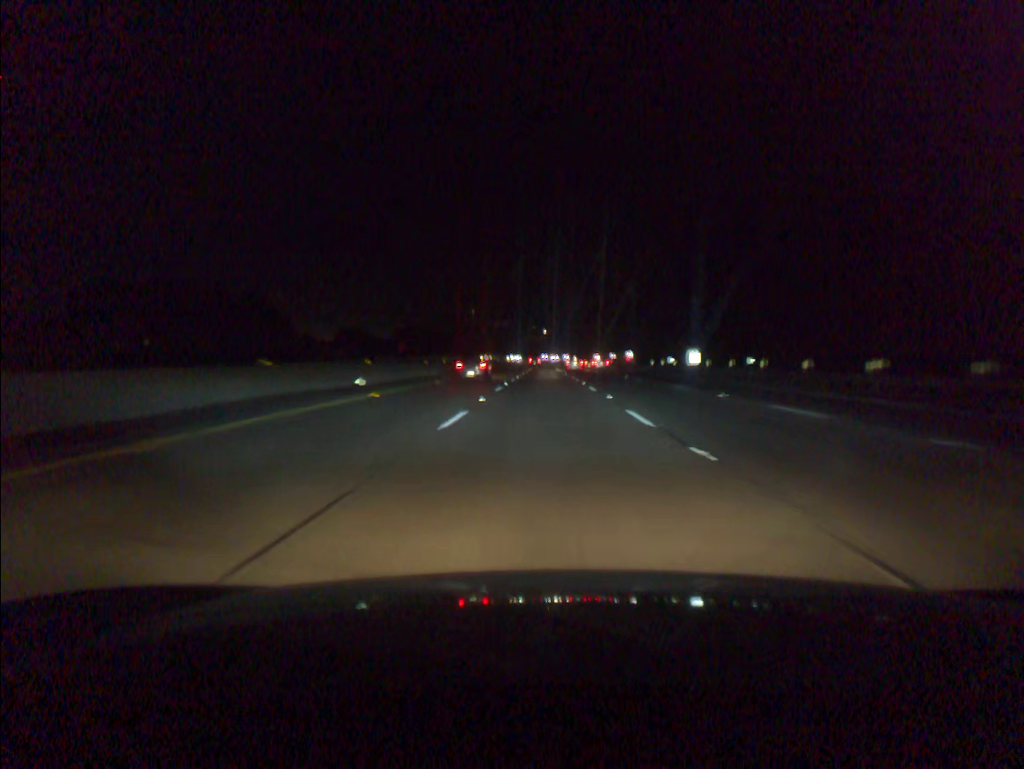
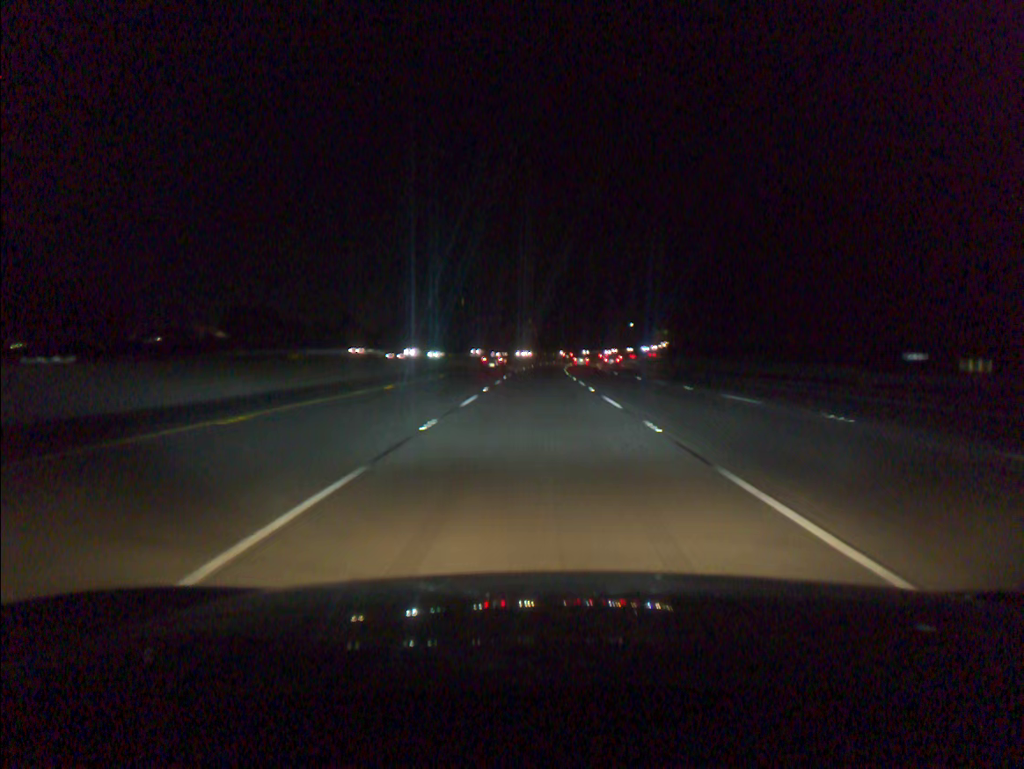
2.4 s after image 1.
(+0.4, +68.6) m; 0°
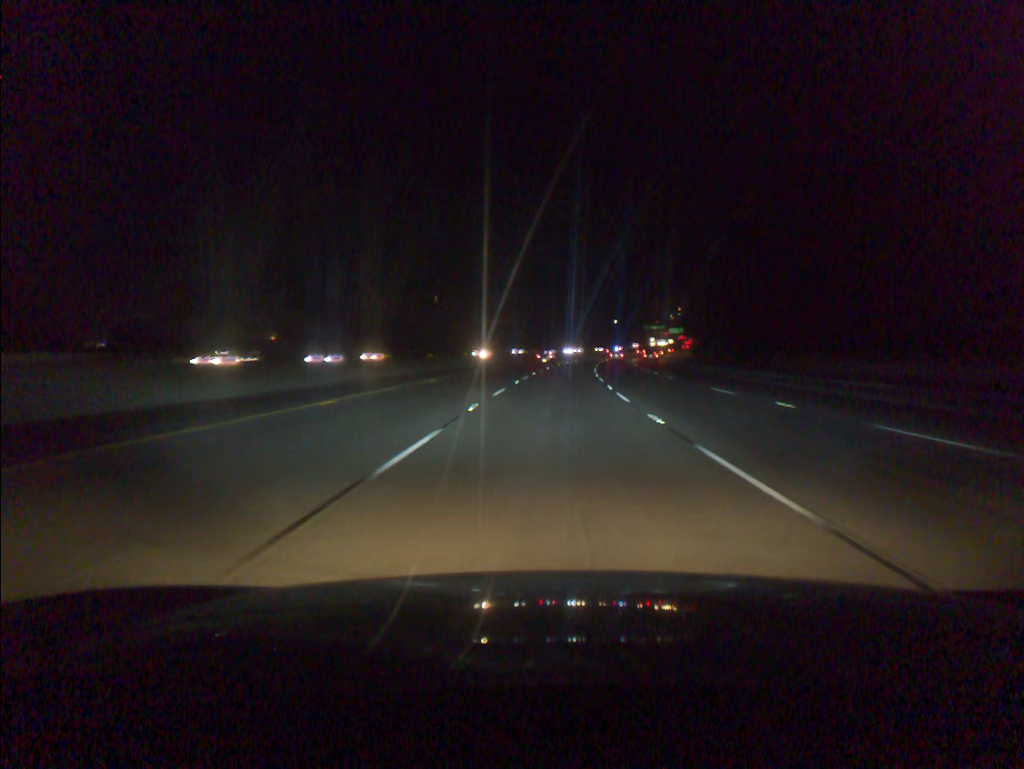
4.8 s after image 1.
(+0.2, +68.7) m; +1°
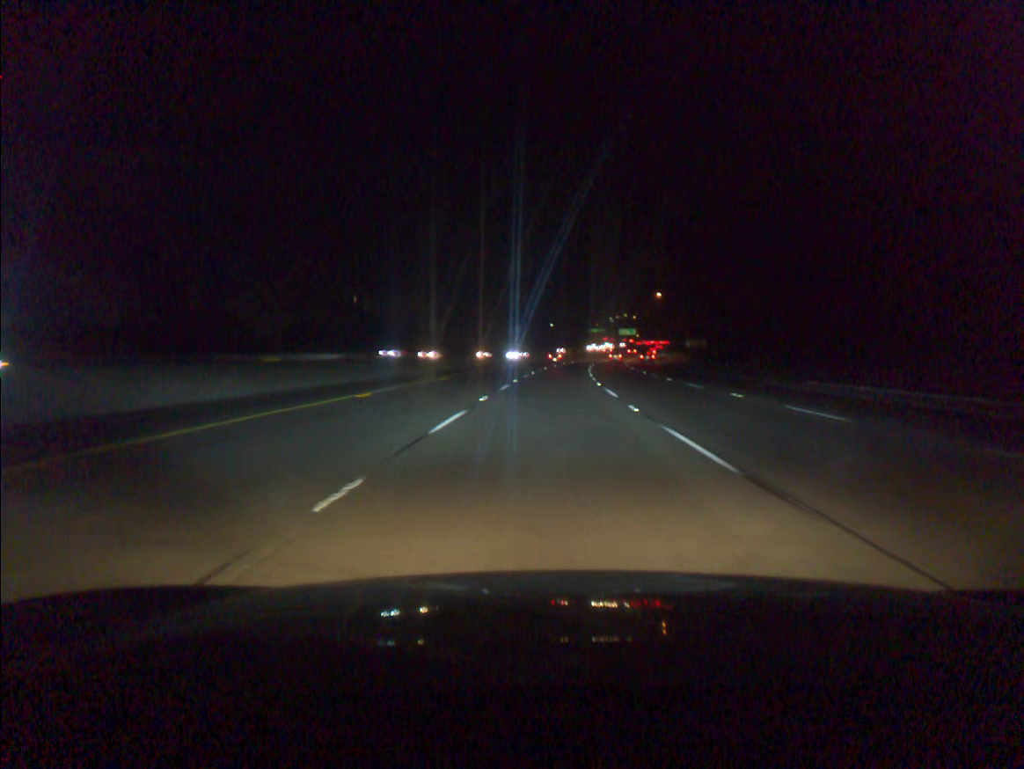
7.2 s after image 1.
(+2.8, +68.5) m; +5°
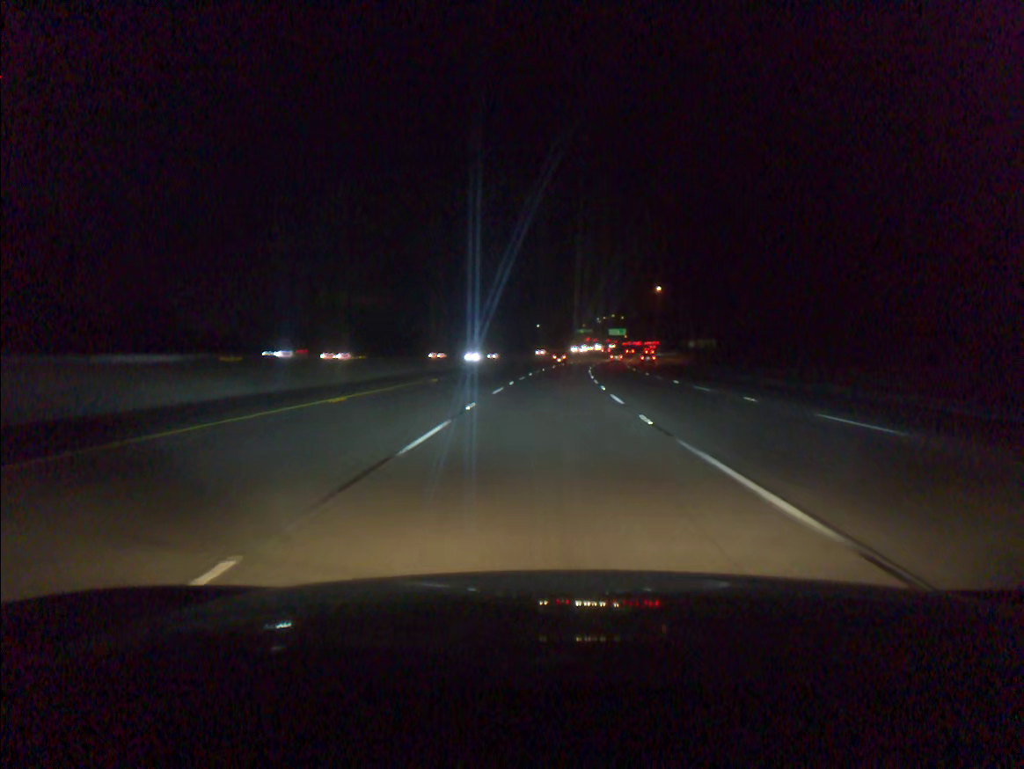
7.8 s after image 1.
(+0.2, +17.1) m; +1°
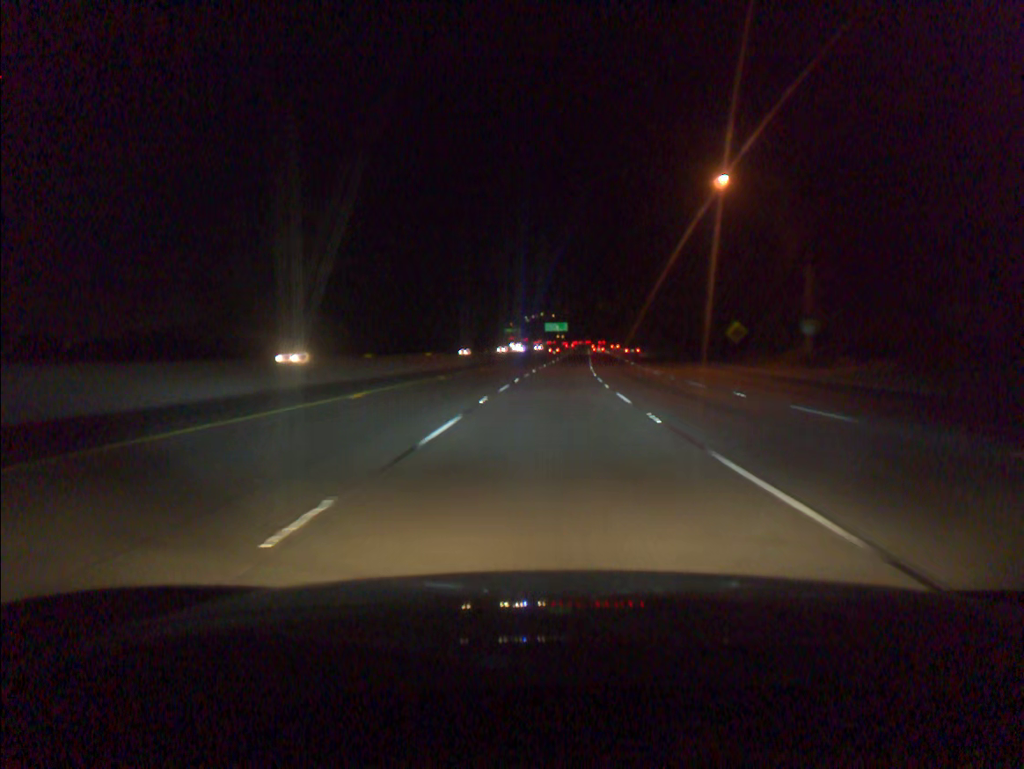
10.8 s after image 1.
(+3.8, +85.7) m; +5°
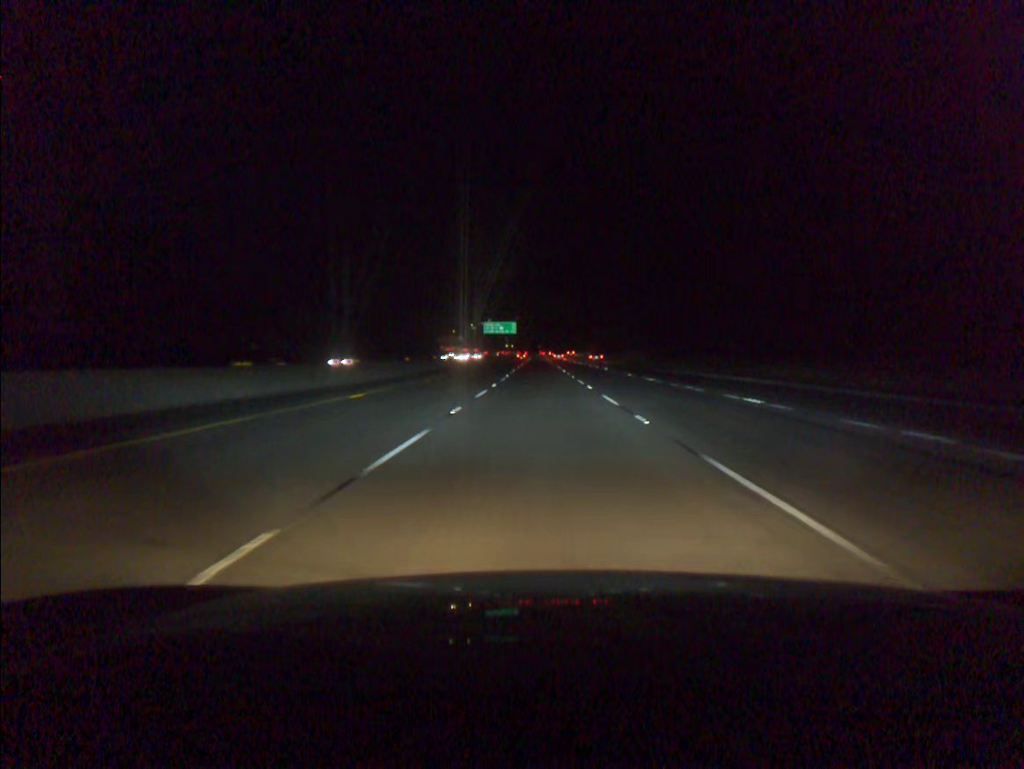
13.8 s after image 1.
(+3.5, +85.7) m; +4°
